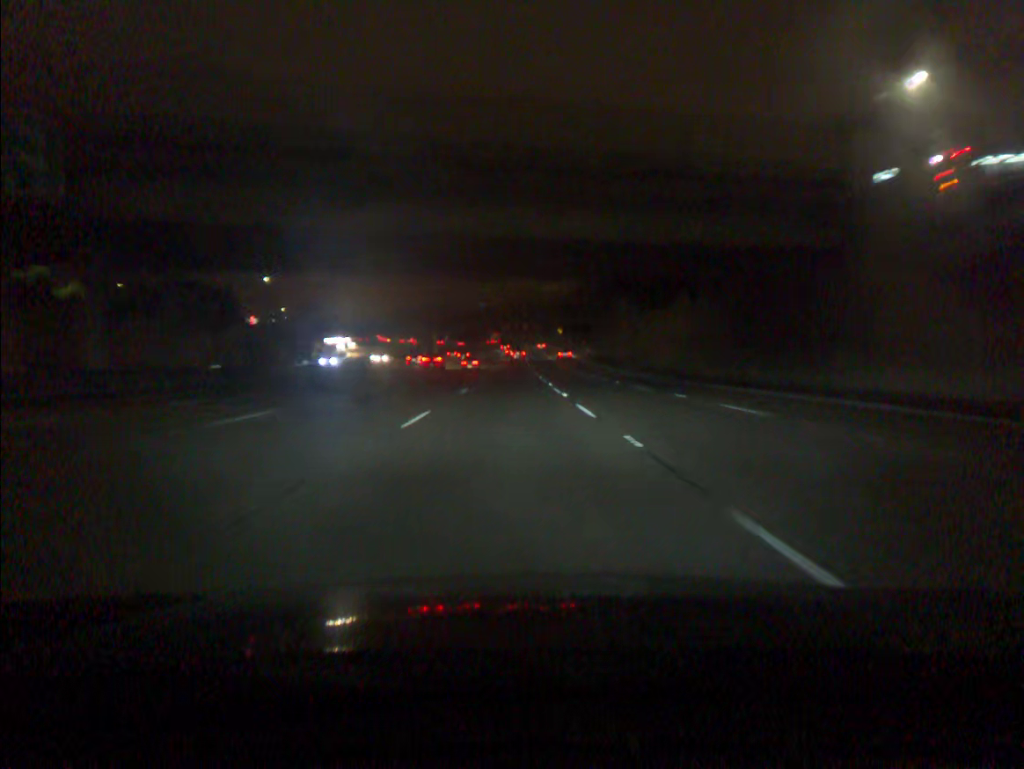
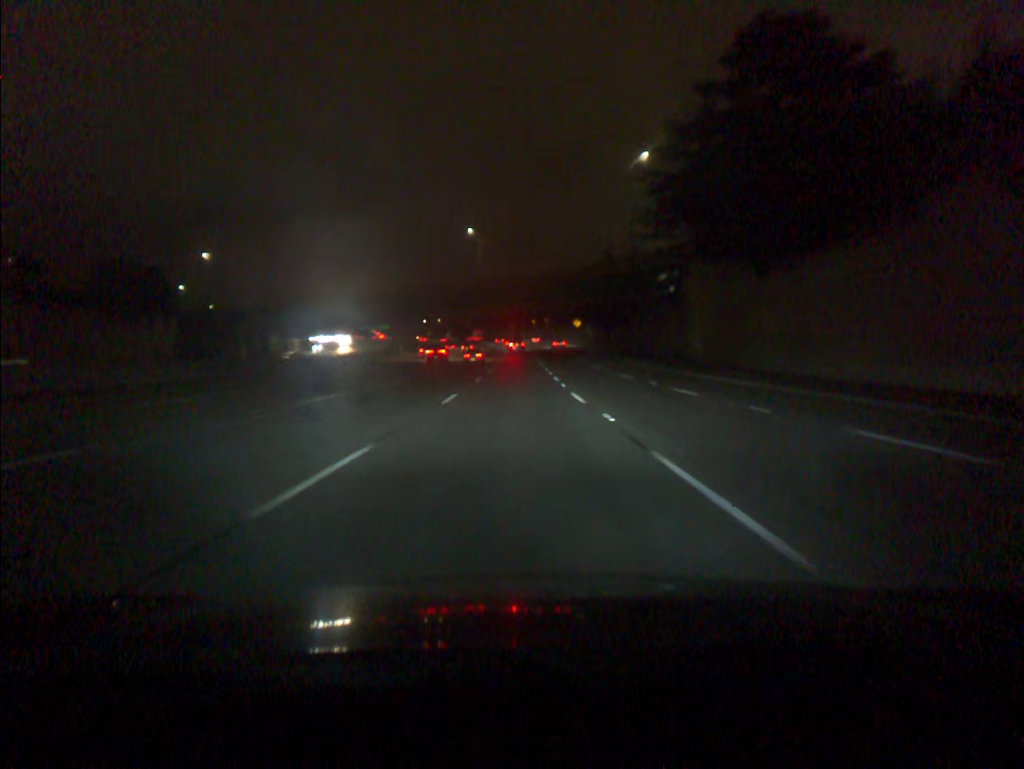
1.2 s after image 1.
(-0.2, +36.5) m; -1°
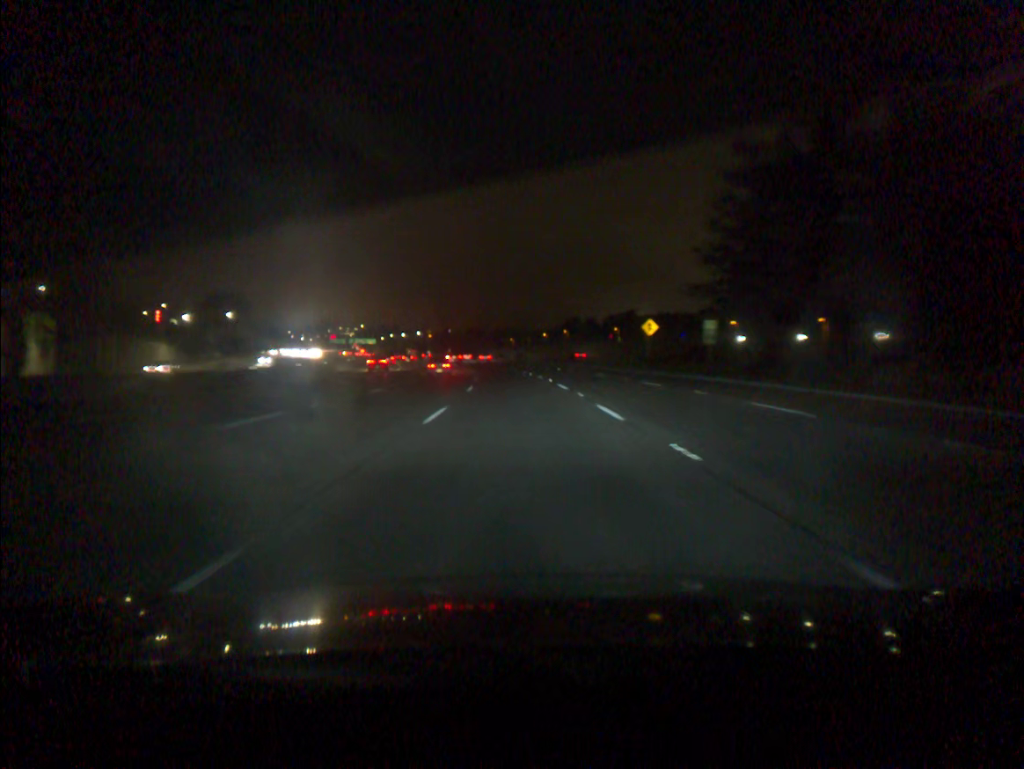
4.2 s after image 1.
(-0.1, +91.2) m; 0°
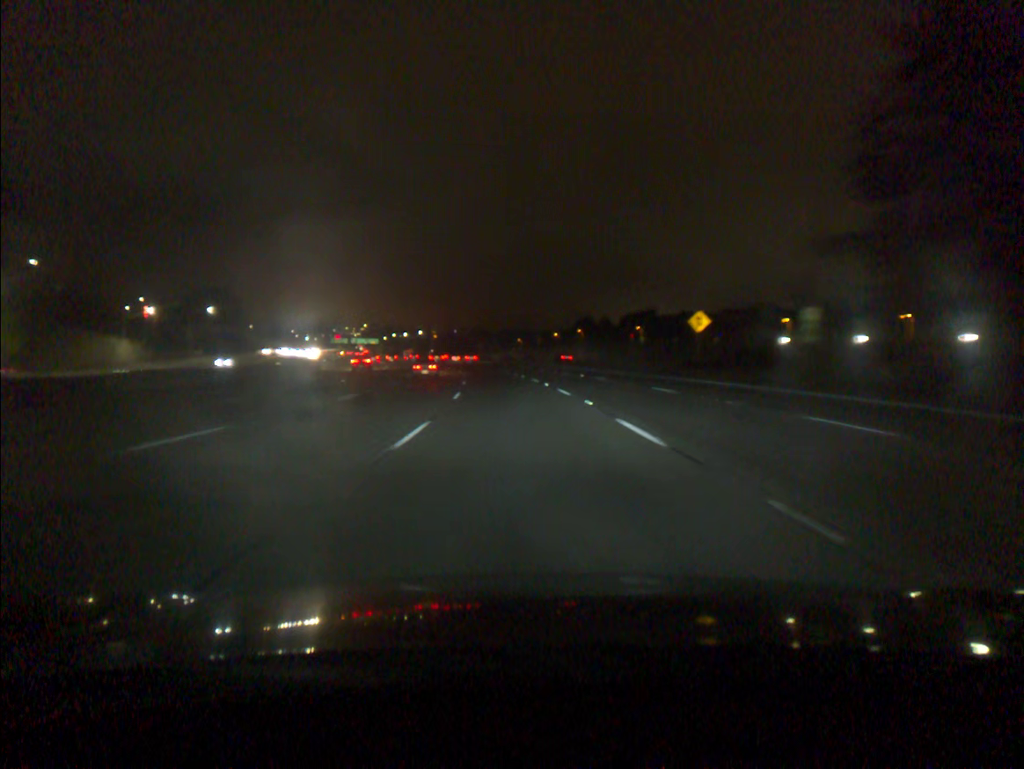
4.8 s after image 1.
(-0.1, +18.1) m; -1°
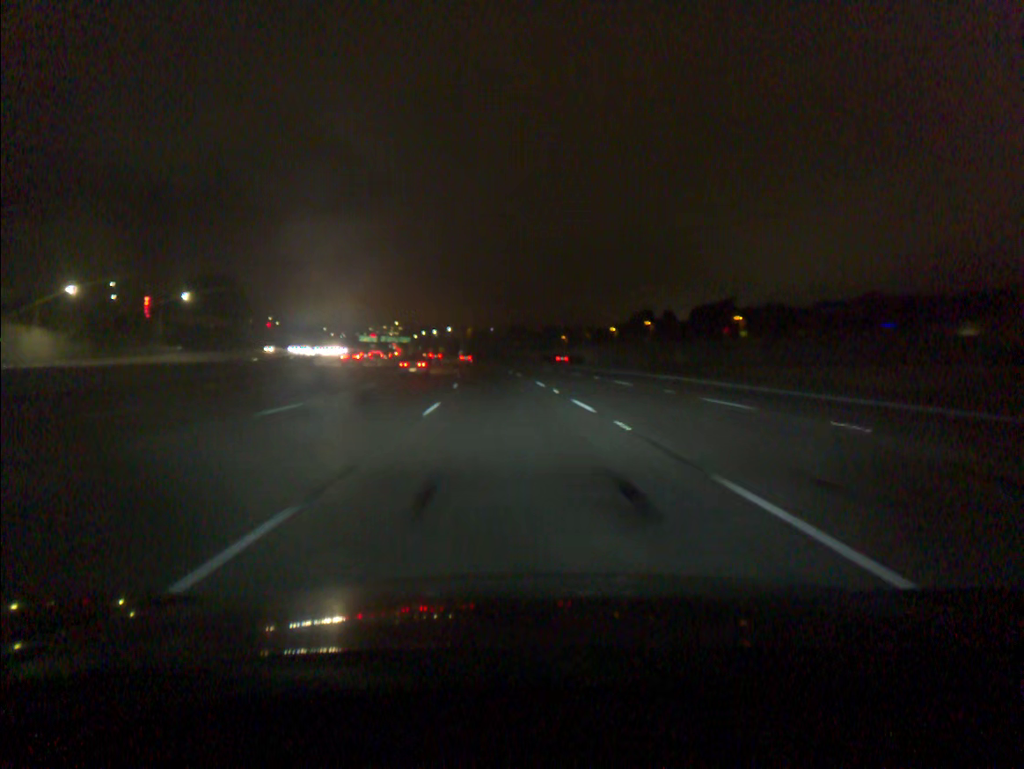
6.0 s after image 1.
(-0.8, +36.1) m; -3°
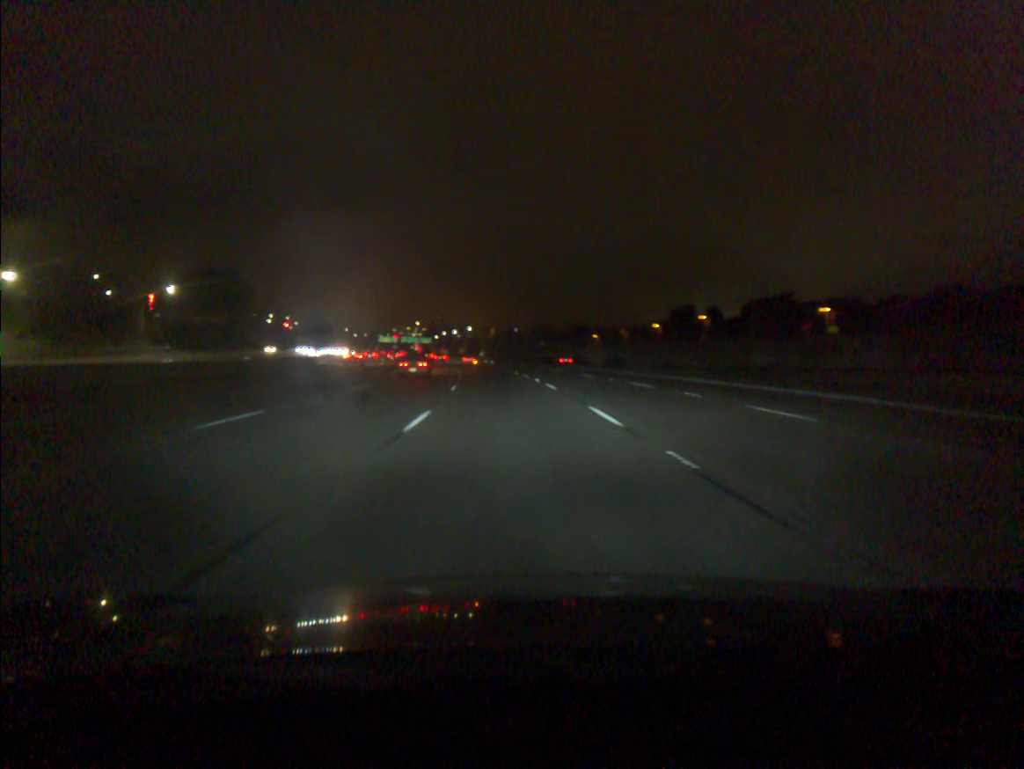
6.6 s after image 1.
(-0.3, +18.1) m; -2°
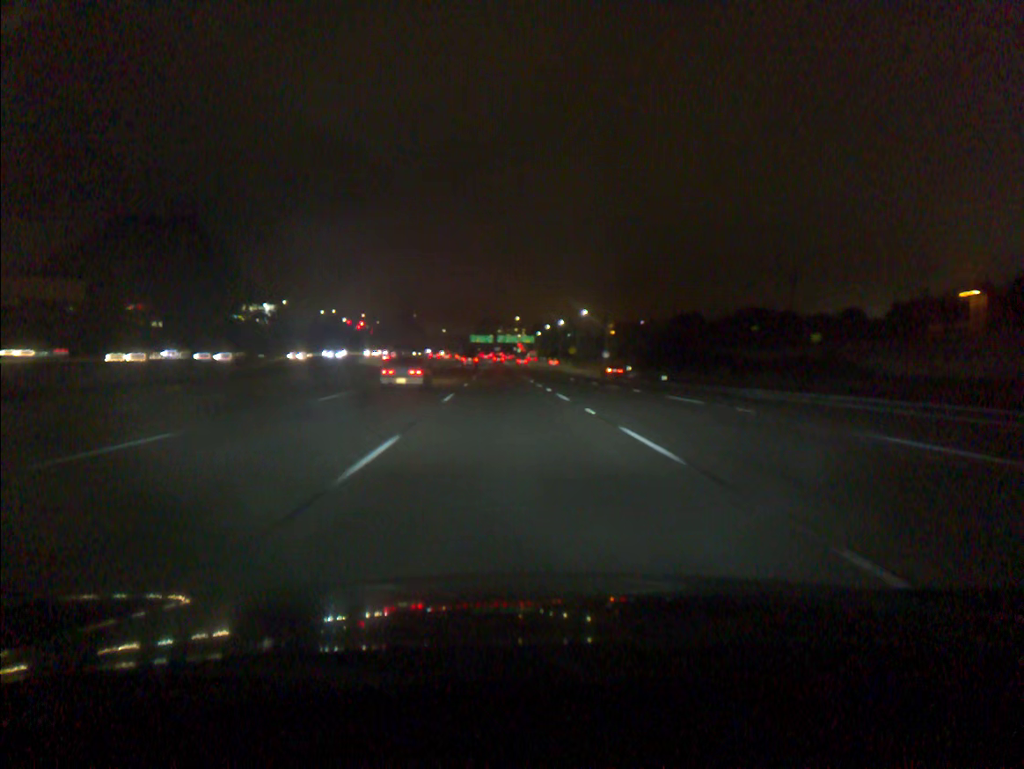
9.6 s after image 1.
(-6.6, +90.6) m; -8°
